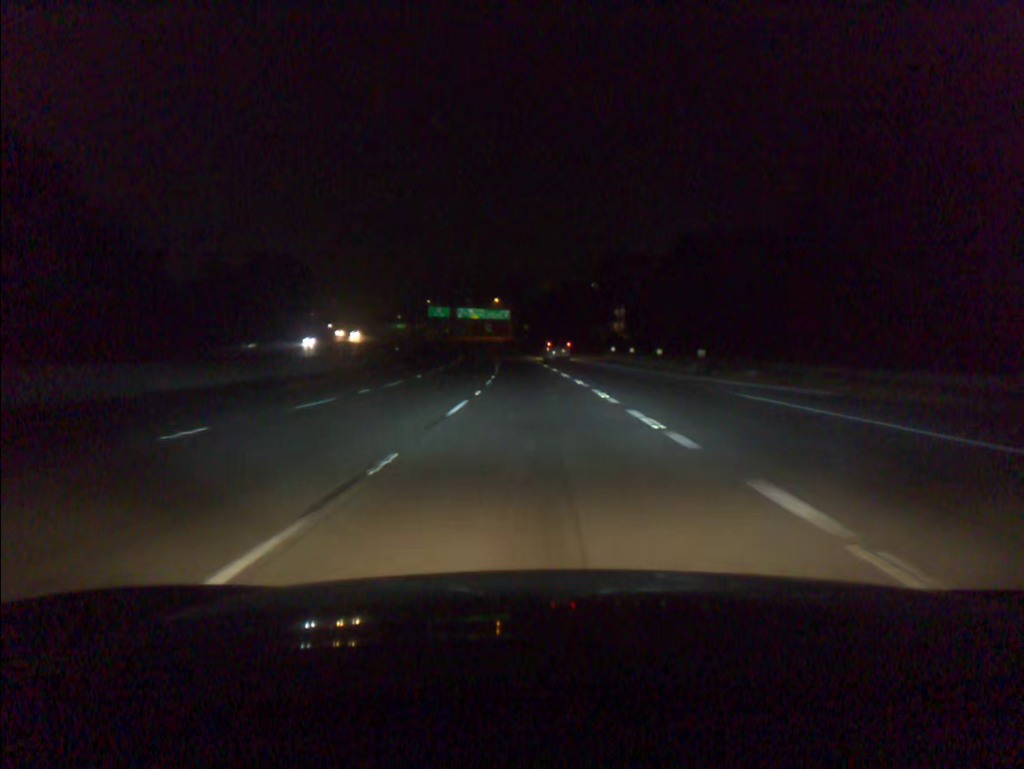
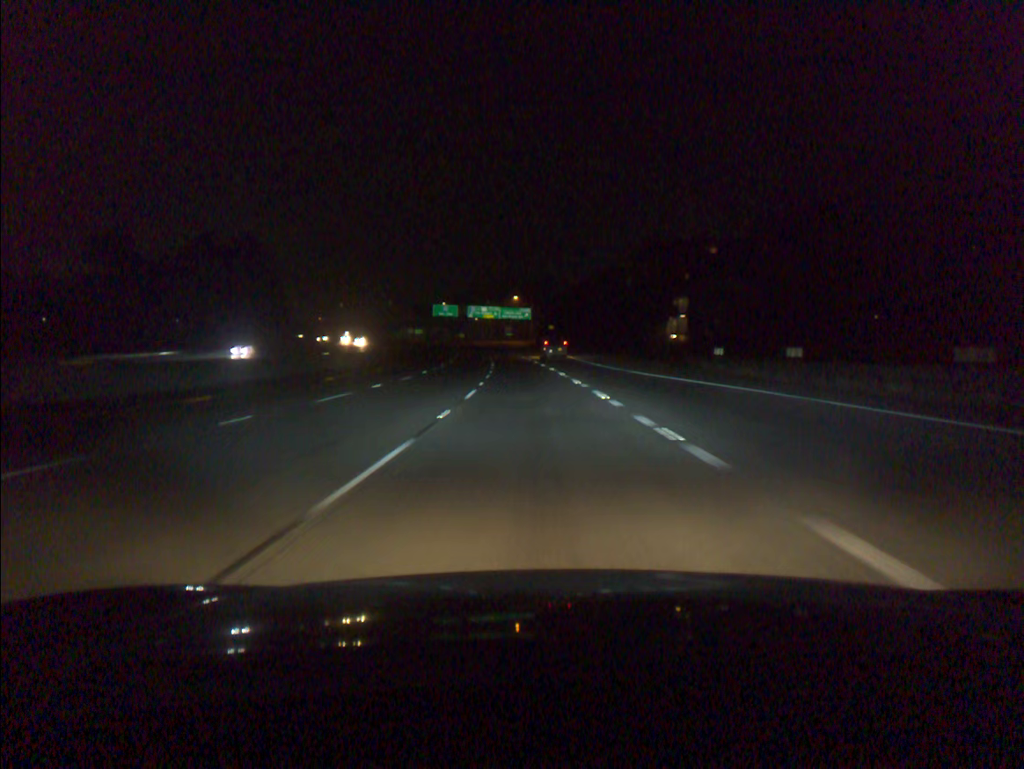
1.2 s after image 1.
(-0.6, +37.6) m; -2°
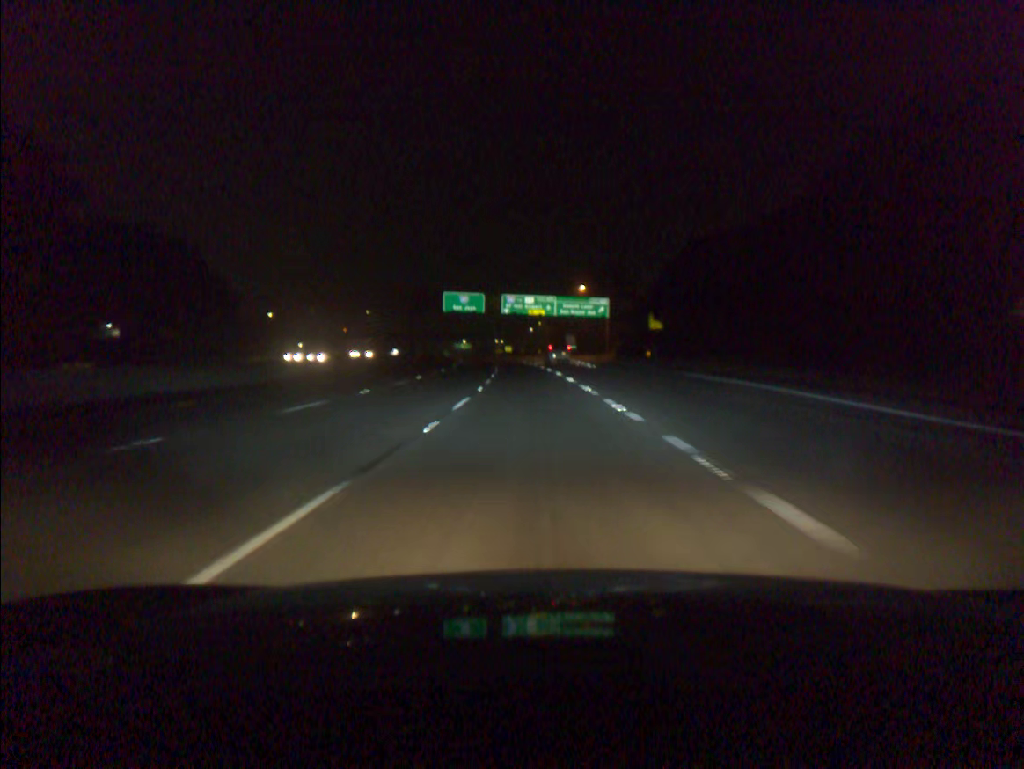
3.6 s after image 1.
(-2.9, +74.7) m; -5°
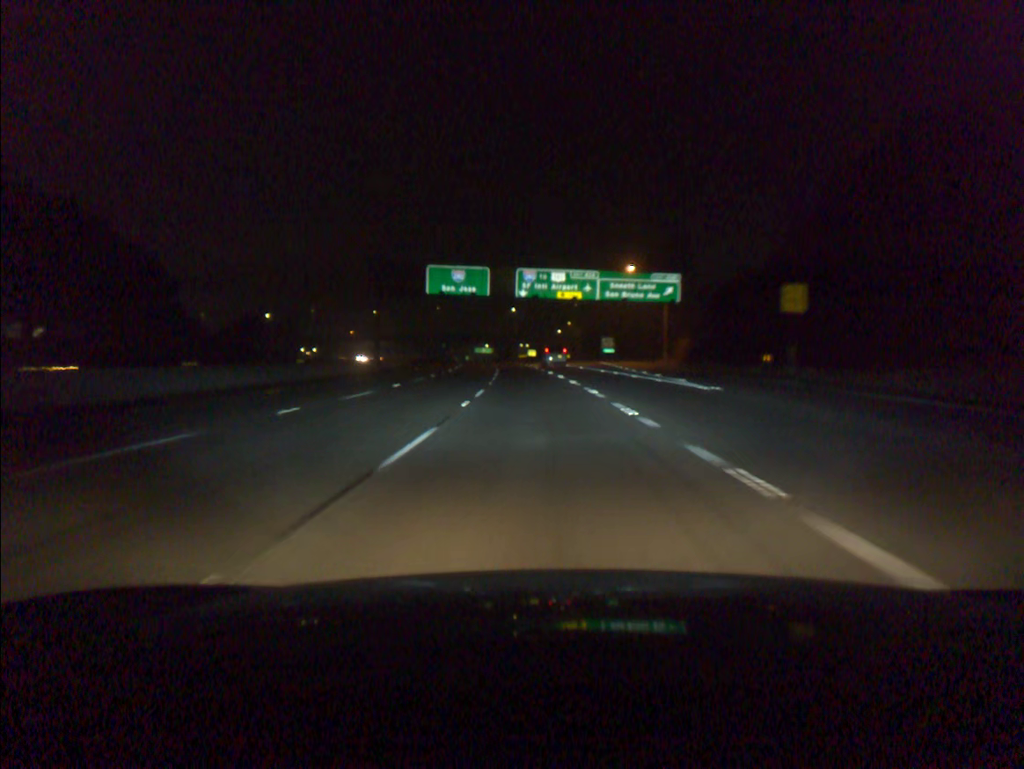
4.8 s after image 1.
(-0.7, +37.2) m; -2°
